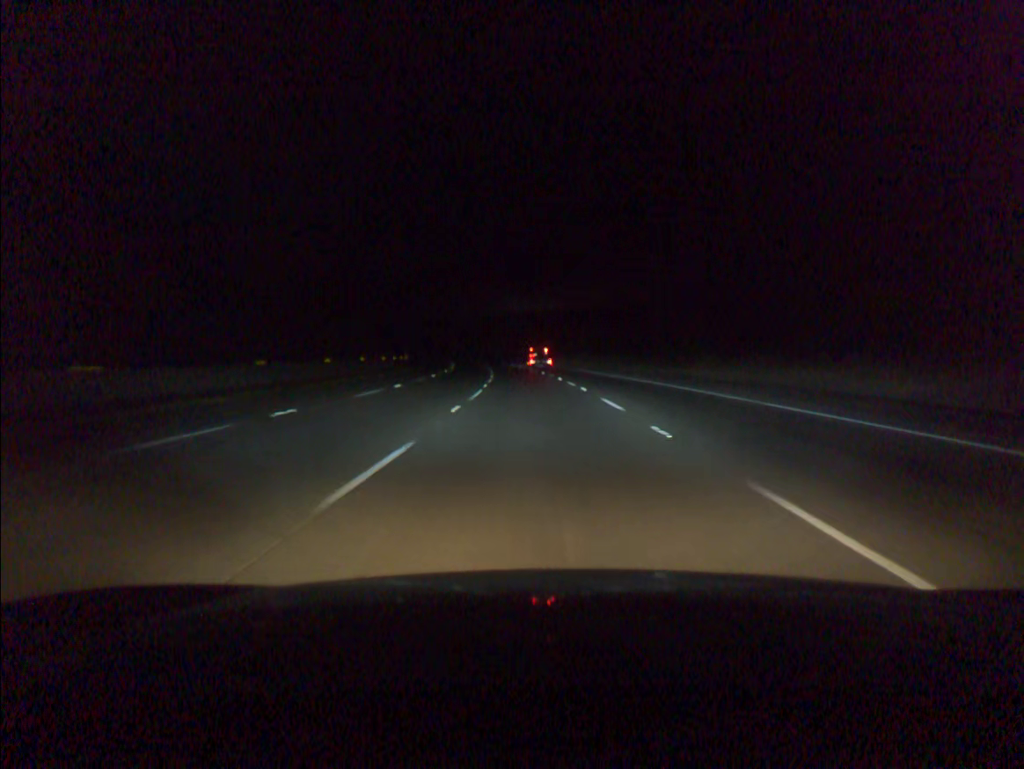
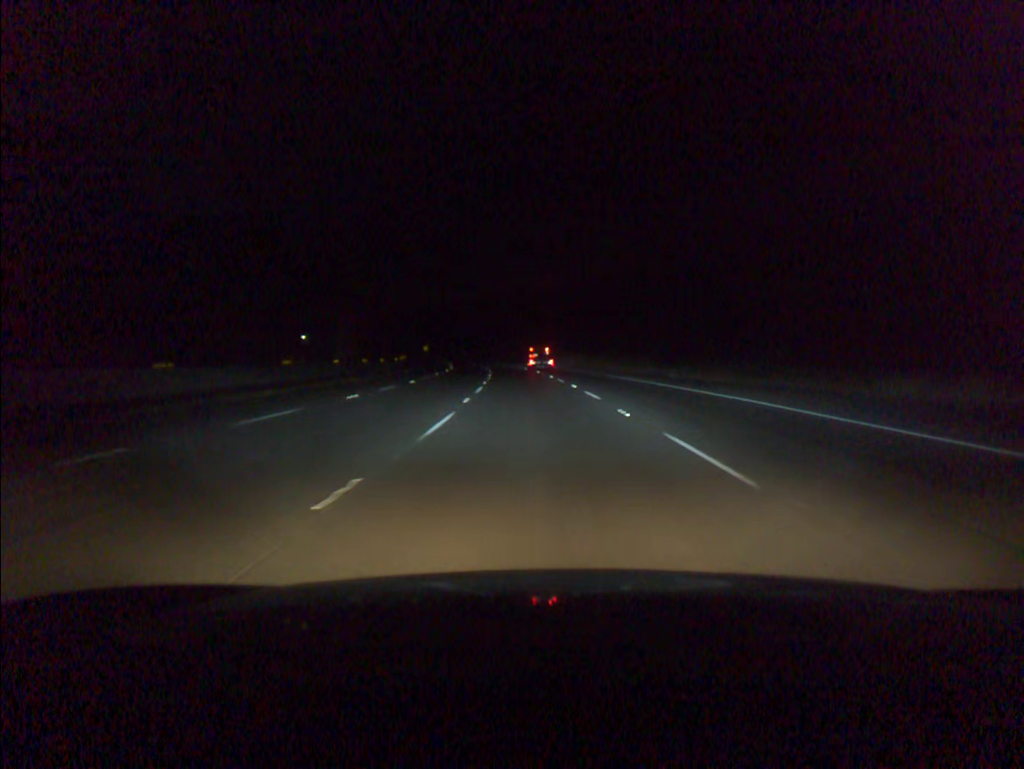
(-0.8, +39.1) m; -2°
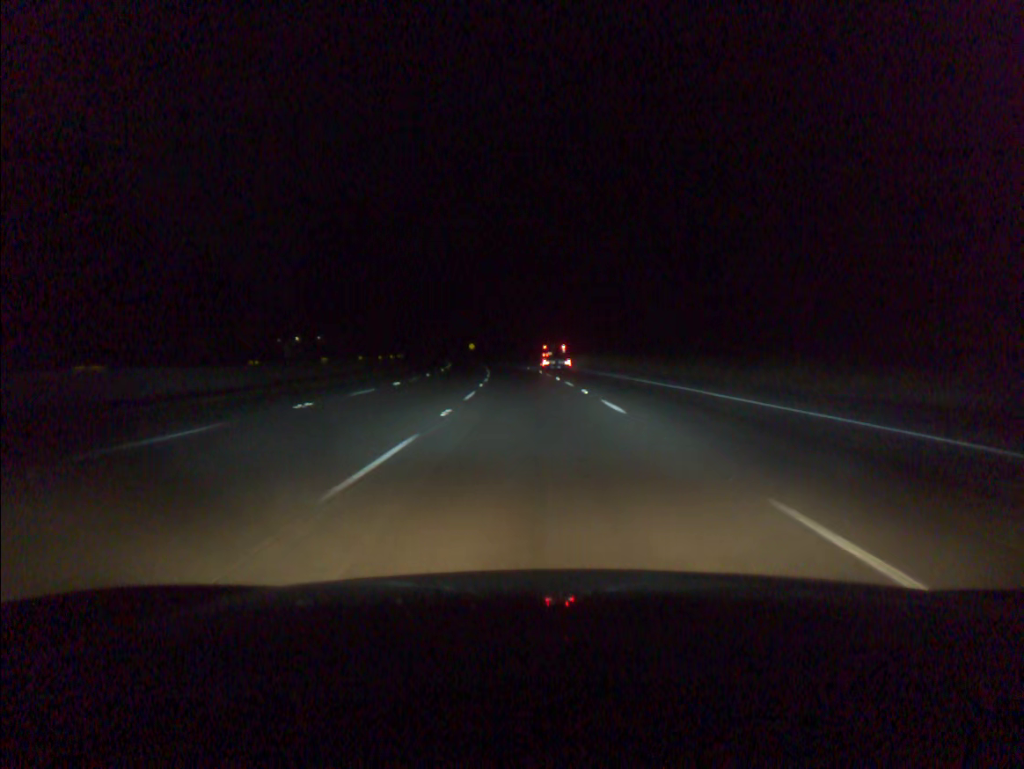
(-3.7, +78.2) m; -5°
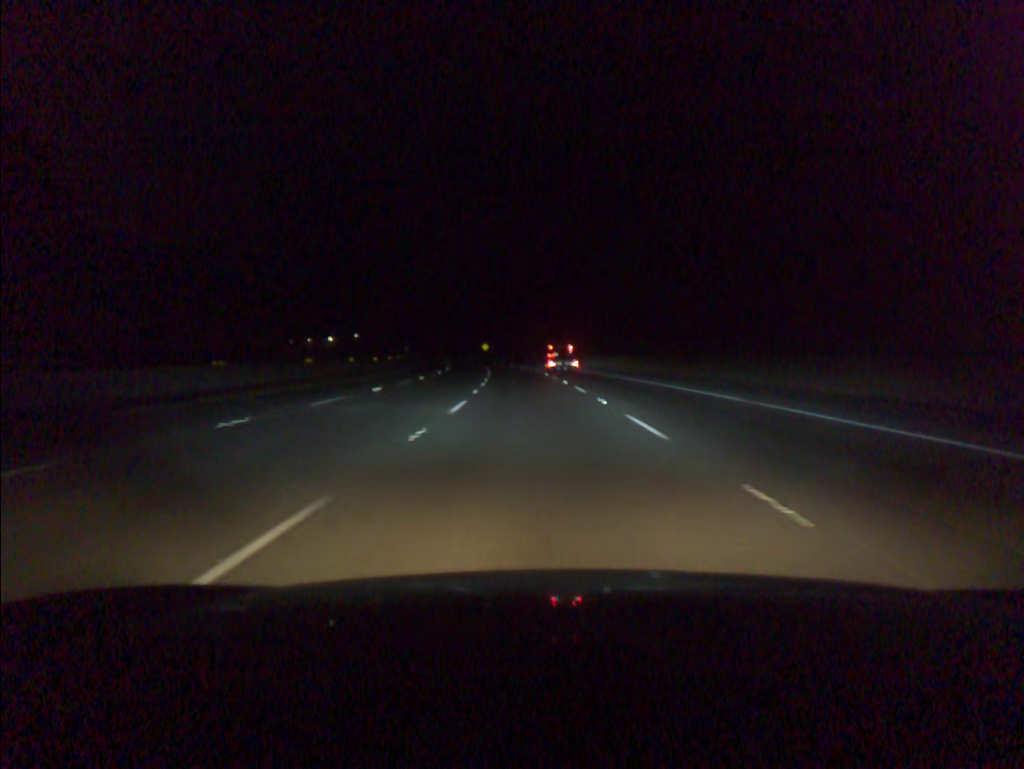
(-0.2, +19.6) m; -1°
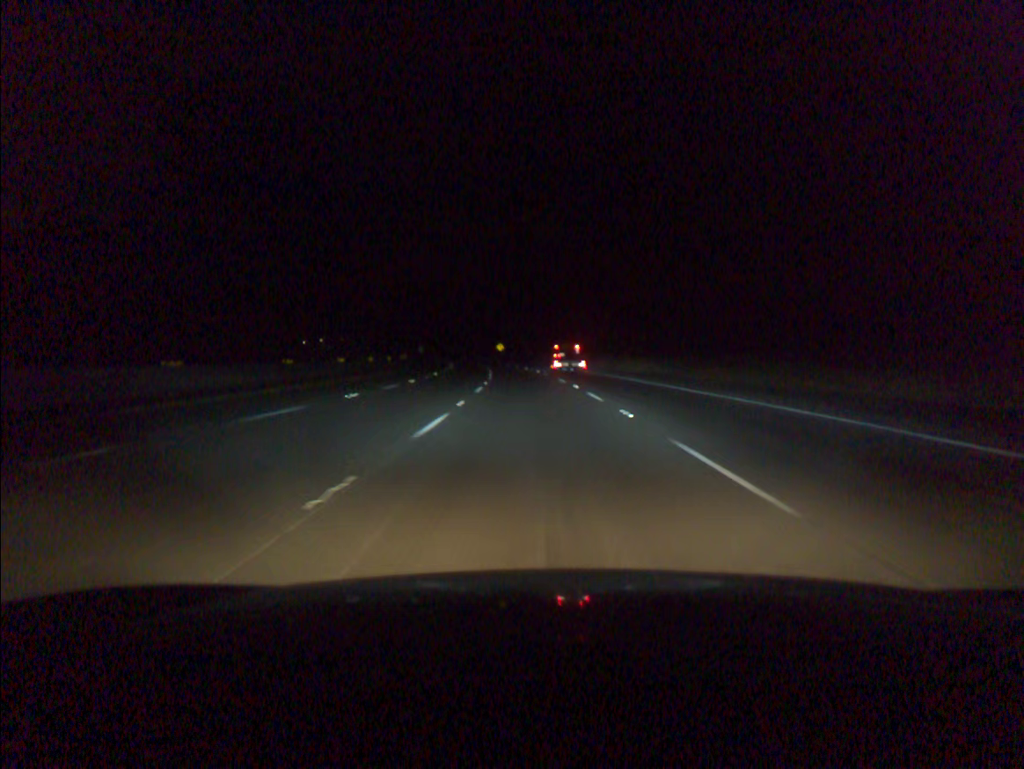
(-0.2, +19.6) m; -1°
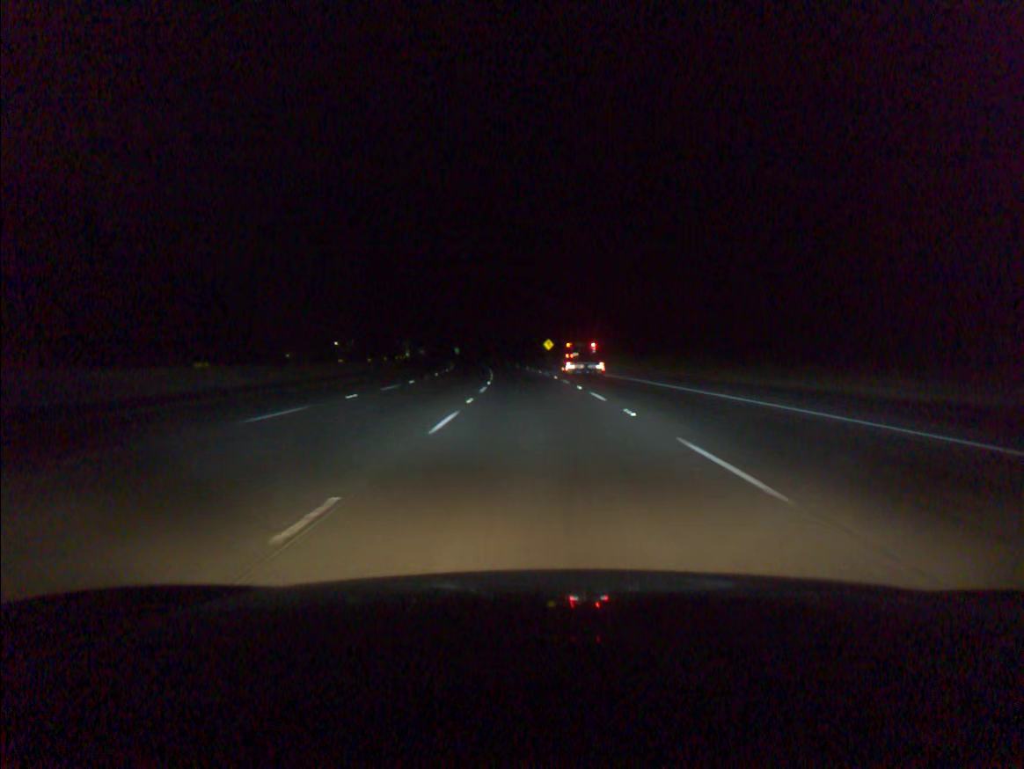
(-2.0, +58.7) m; -4°
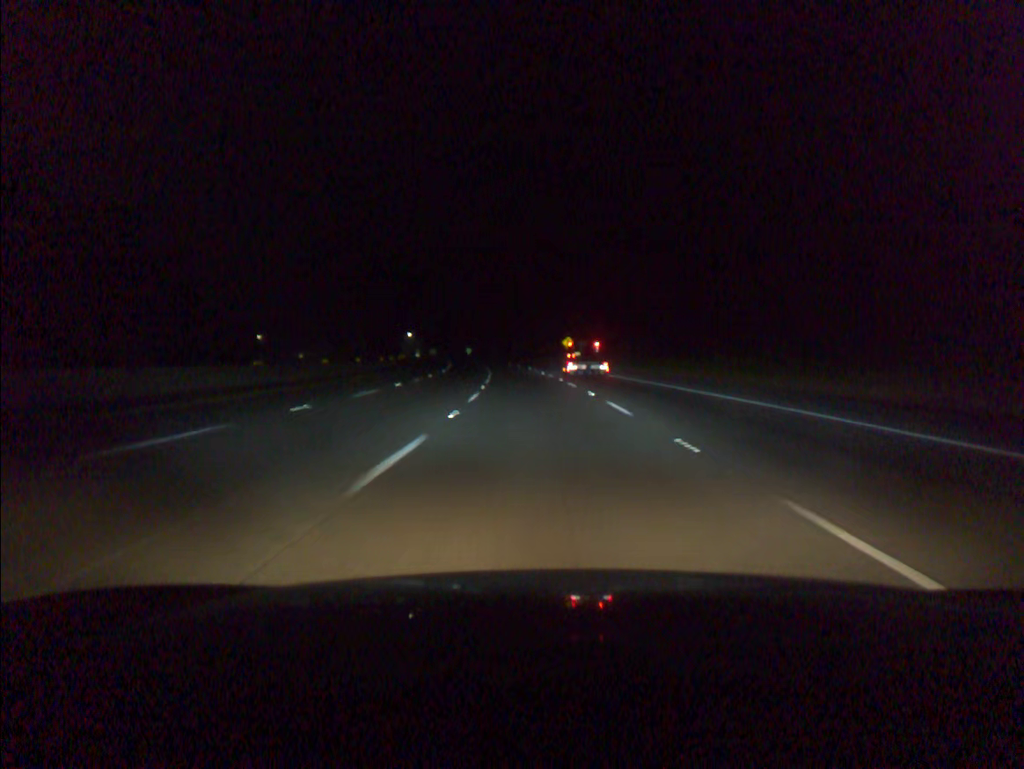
(-0.2, +19.6) m; -1°
